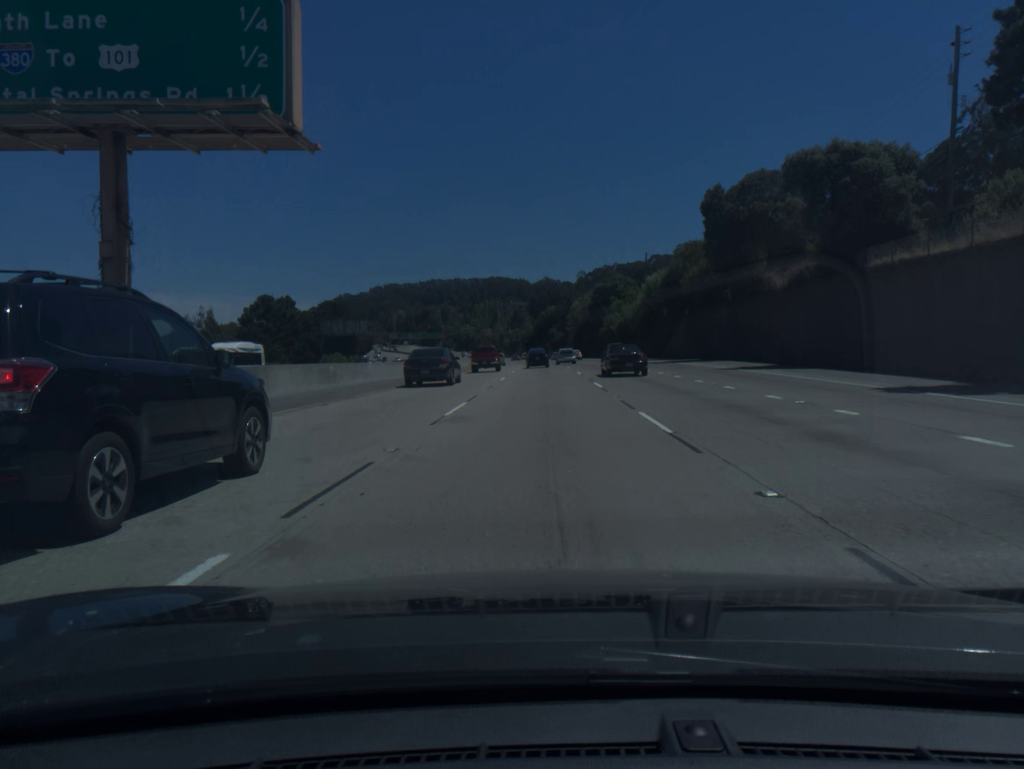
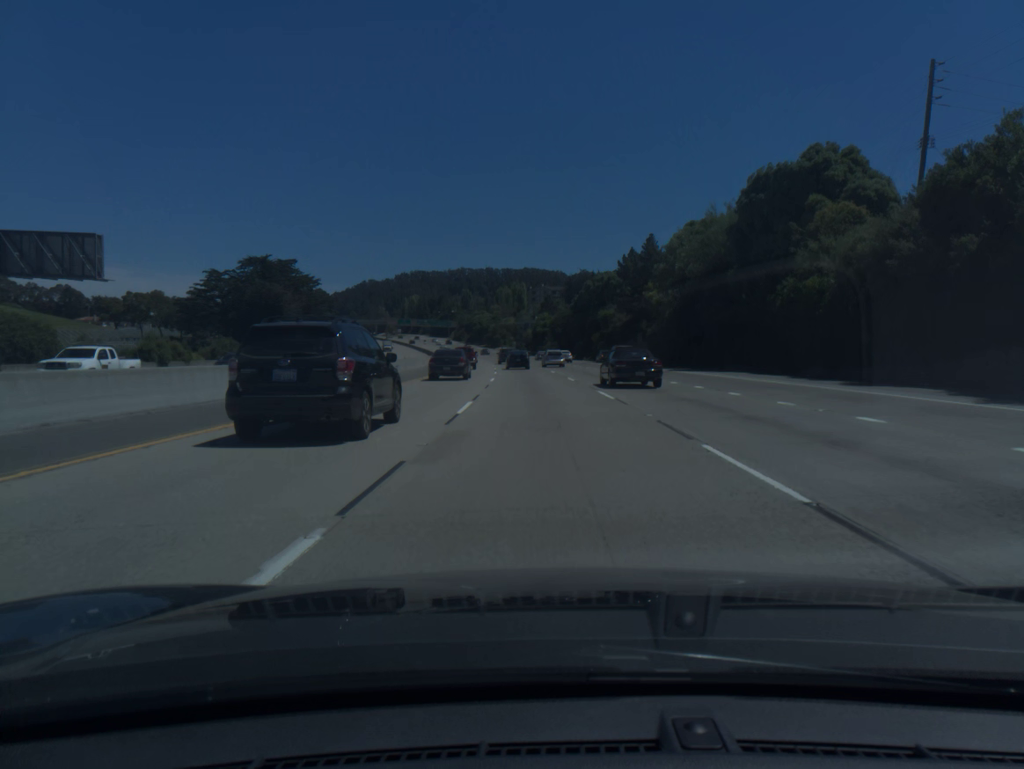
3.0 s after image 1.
(-1.1, +90.8) m; -2°
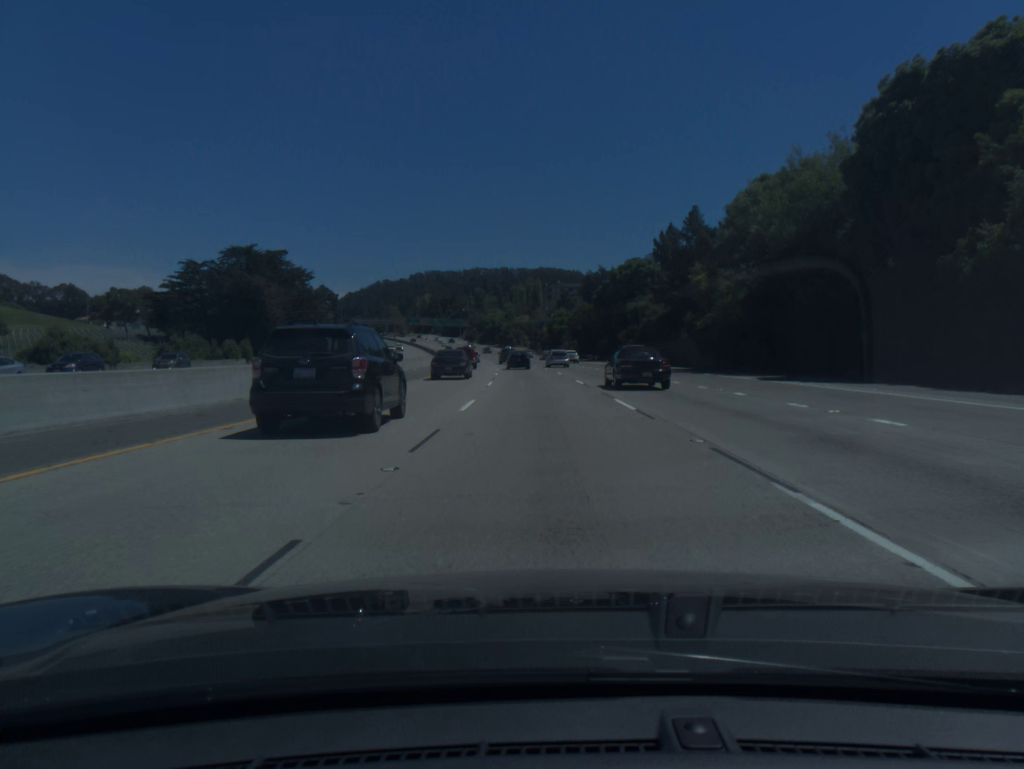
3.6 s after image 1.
(-0.2, +18.1) m; -1°
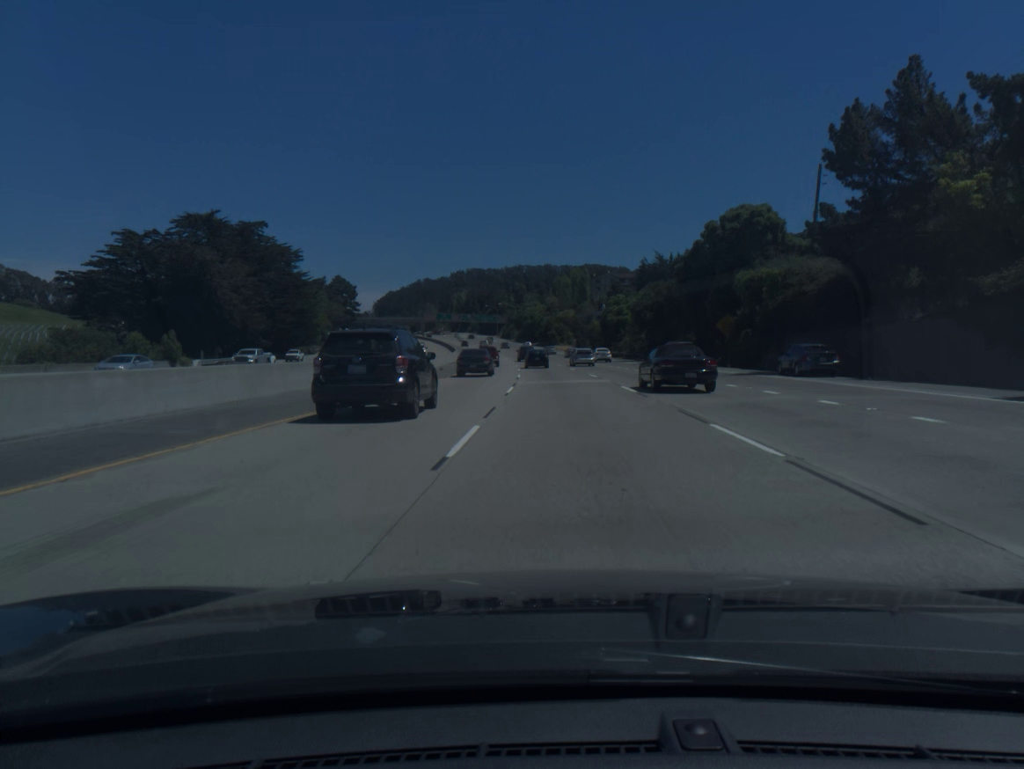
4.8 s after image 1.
(-1.0, +36.1) m; -3°
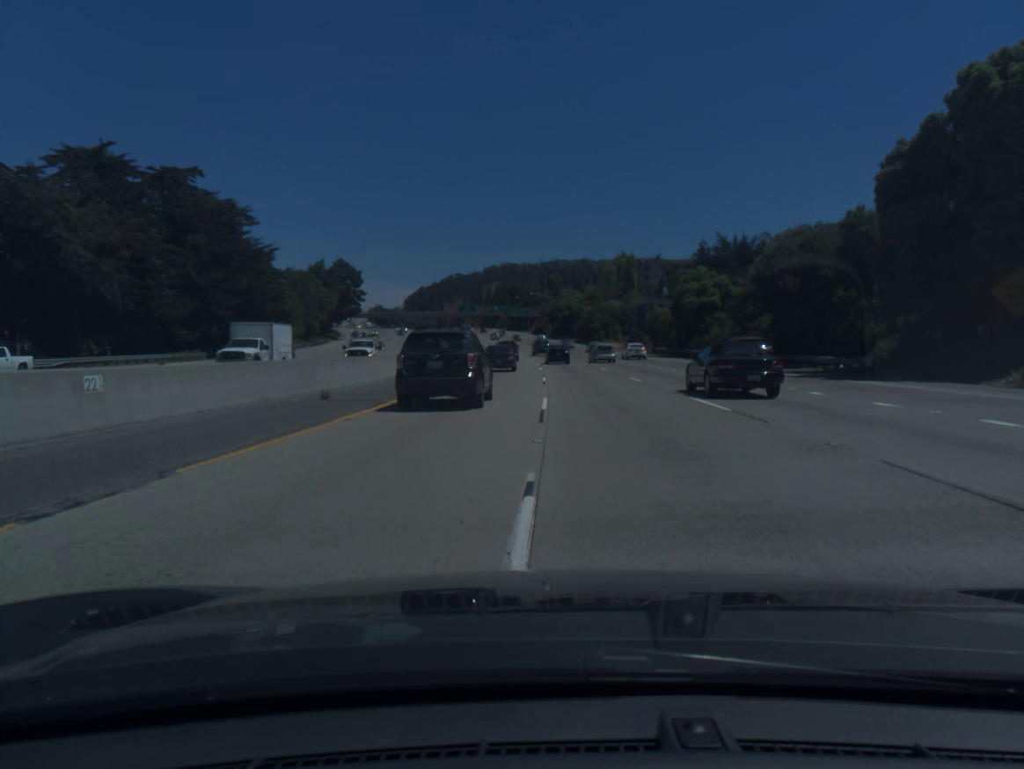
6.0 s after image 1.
(-0.8, +35.9) m; -3°
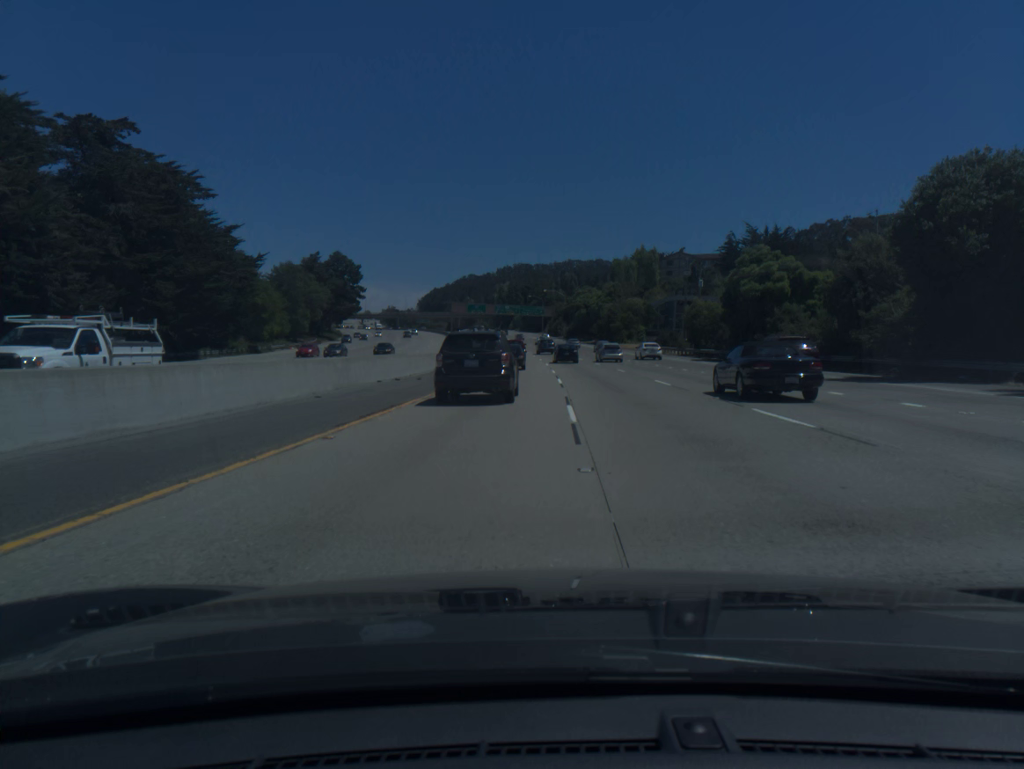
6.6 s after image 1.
(-0.2, +17.9) m; -1°
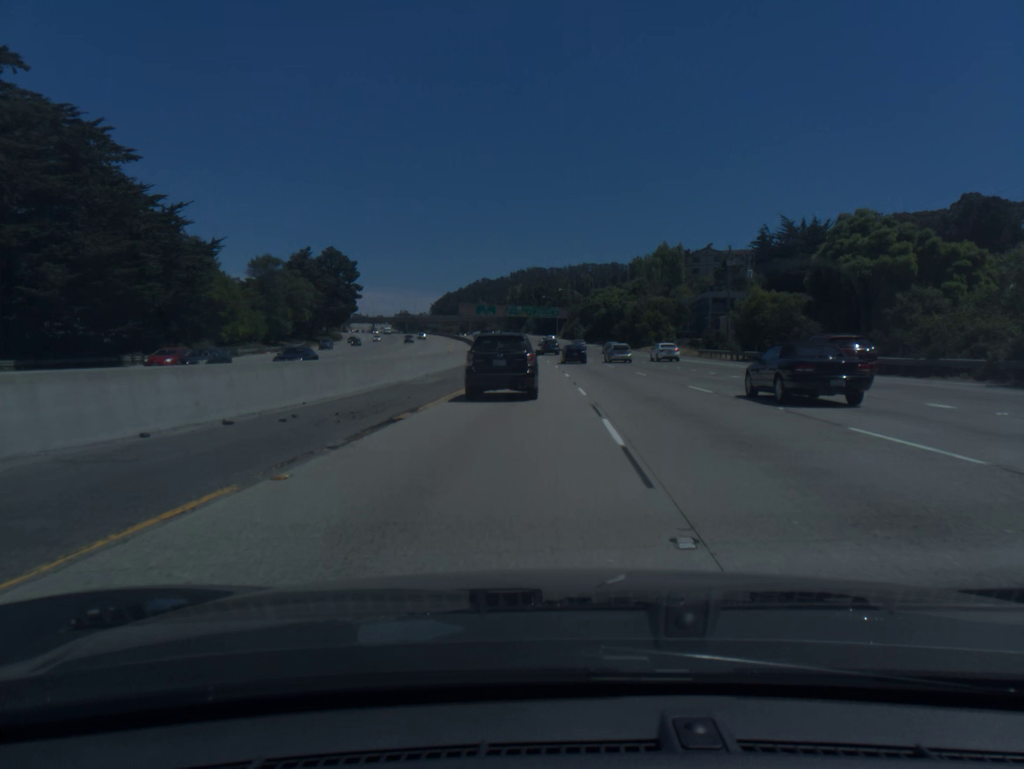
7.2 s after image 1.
(-0.1, +18.0) m; -1°
